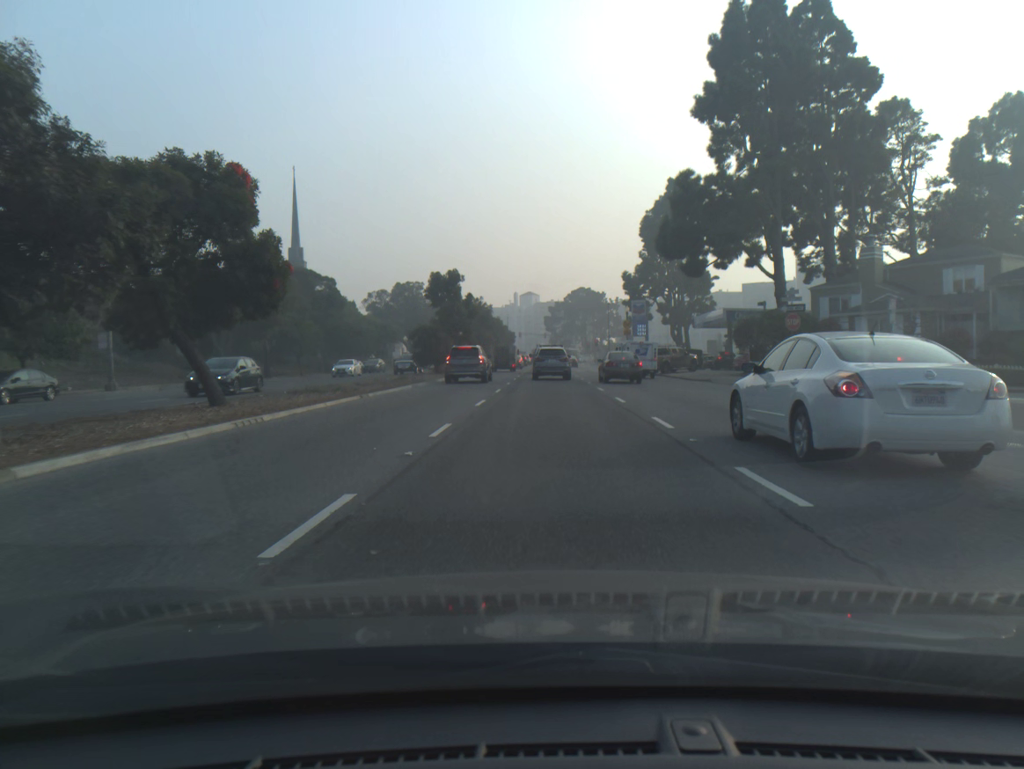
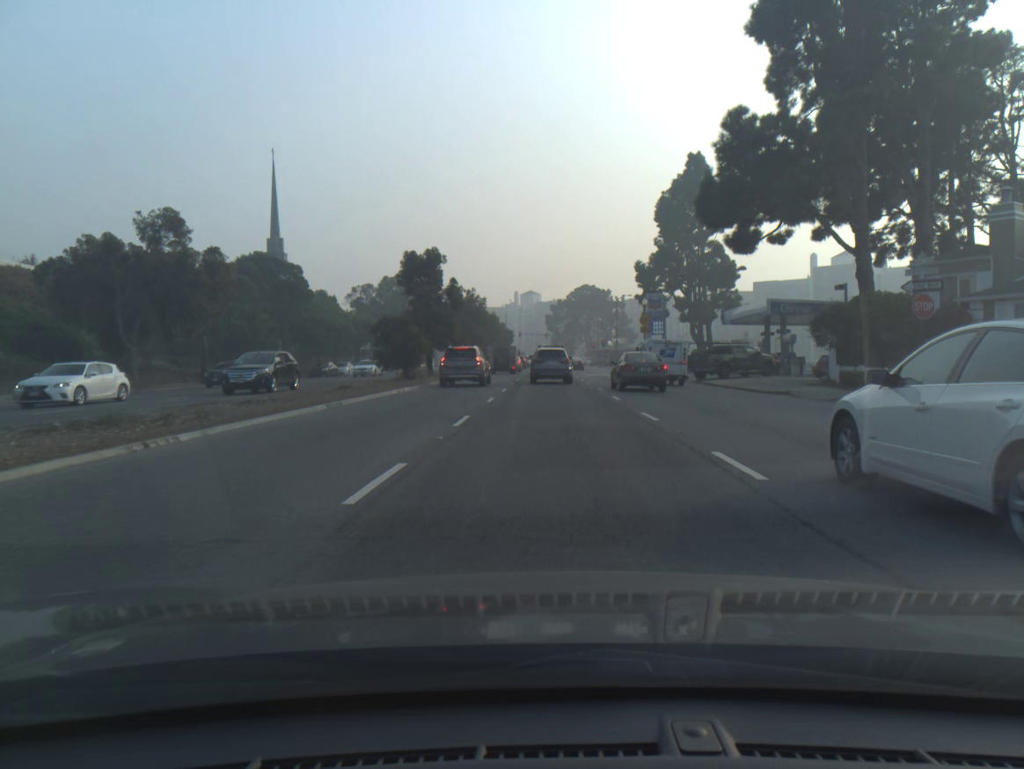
(0.0, +12.7) m; 0°
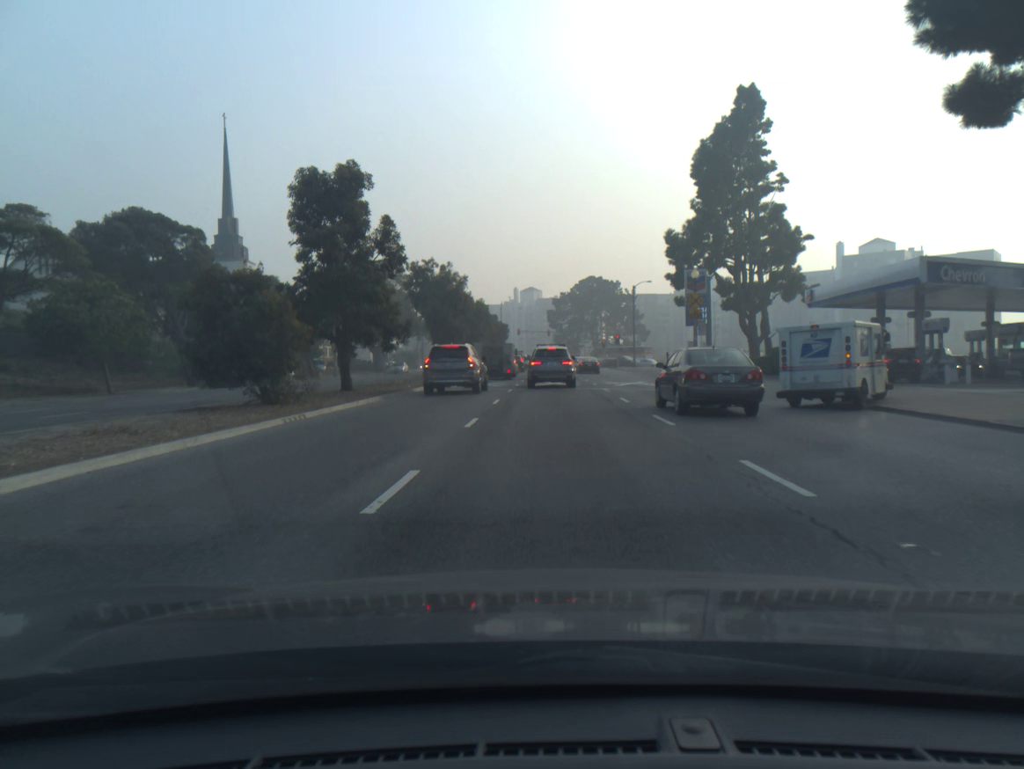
(0.0, +22.3) m; 0°
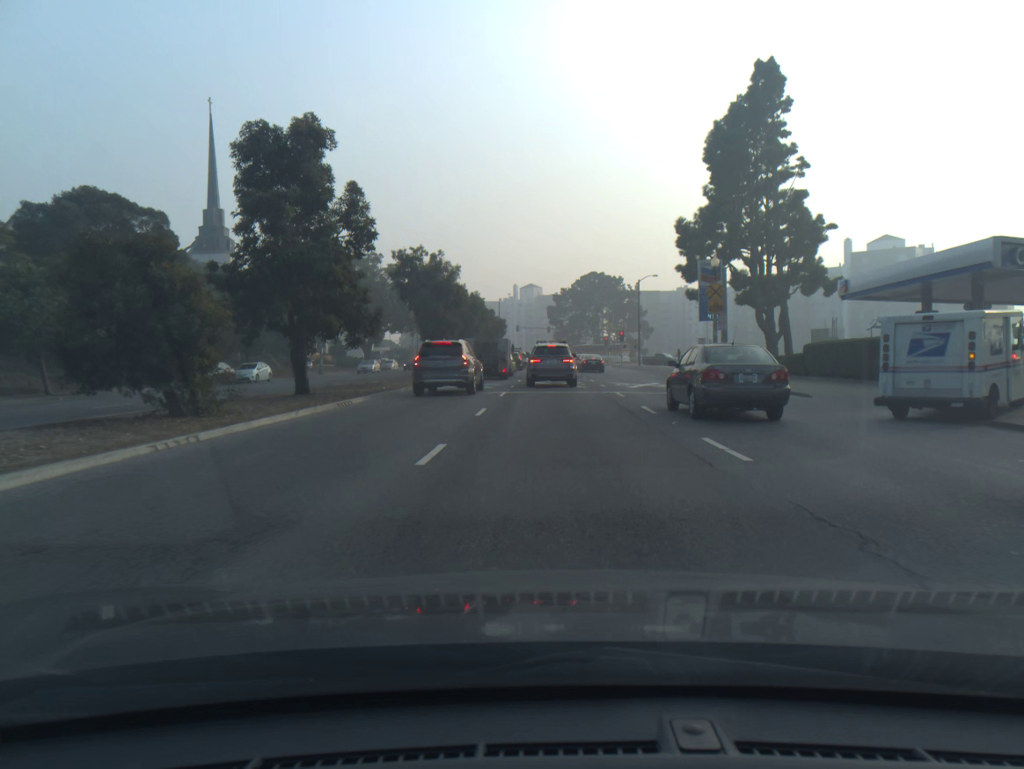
(0.0, +5.1) m; 0°
